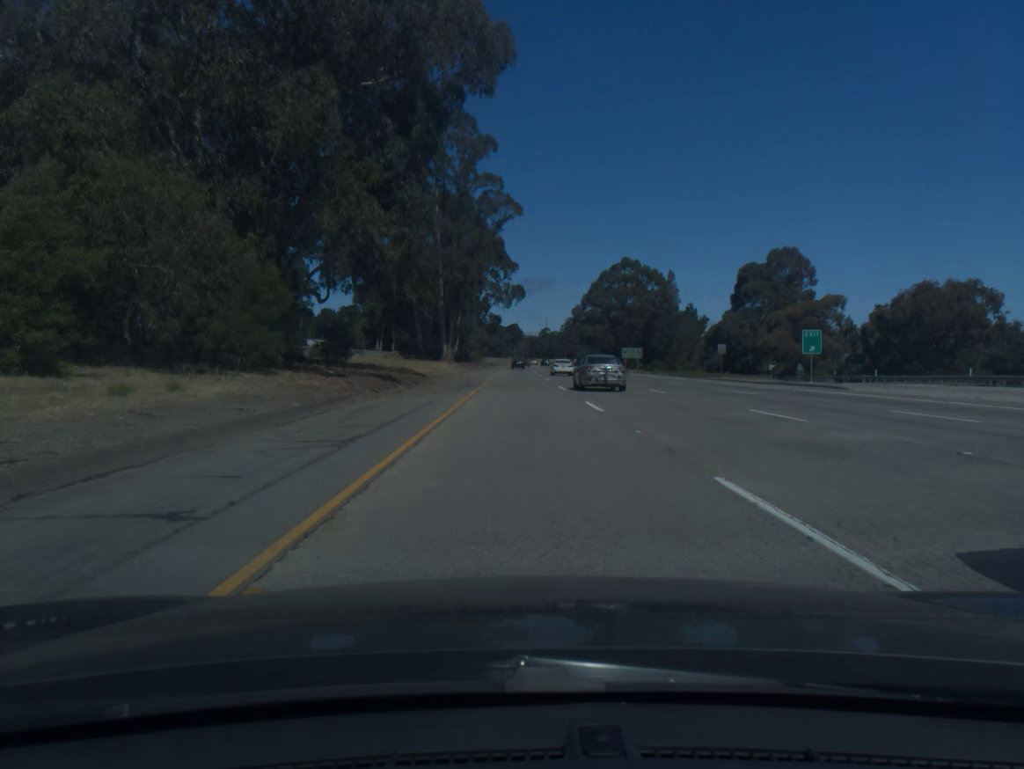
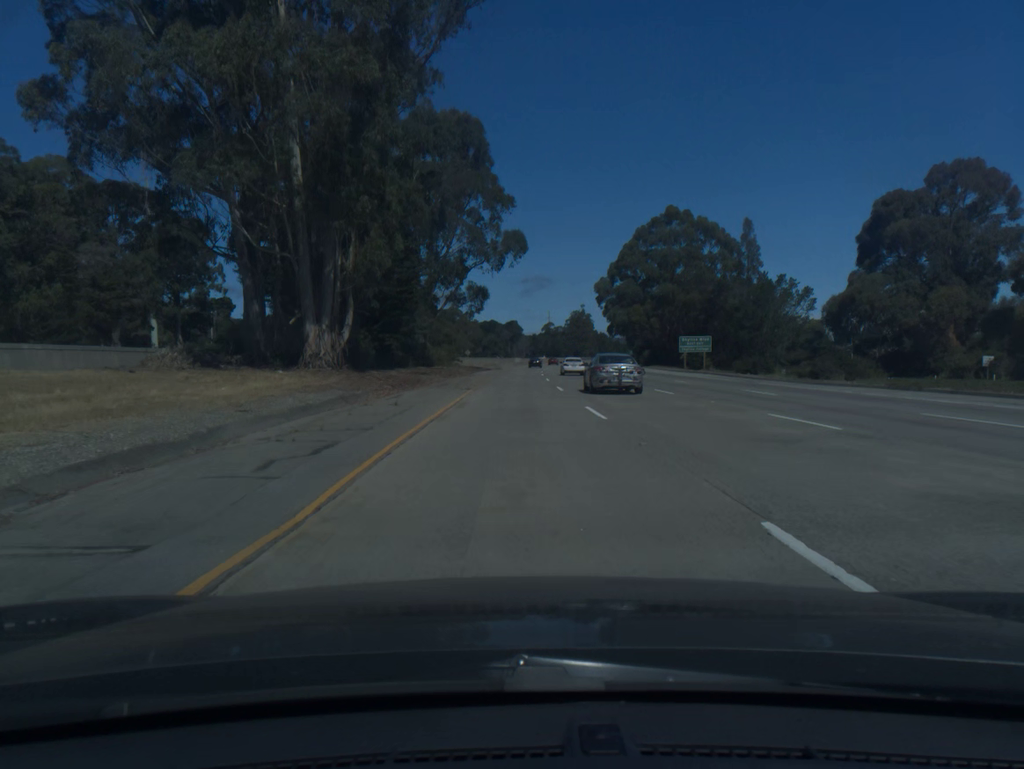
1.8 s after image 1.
(+0.1, +60.8) m; 0°
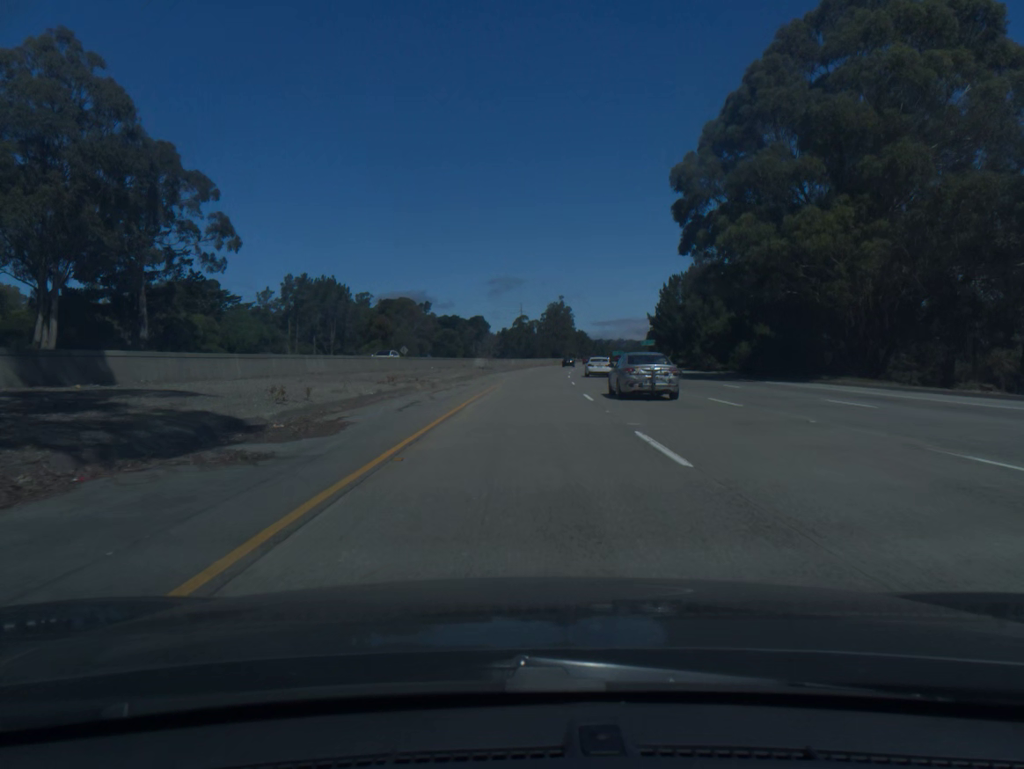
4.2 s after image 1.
(+0.6, +80.6) m; +2°
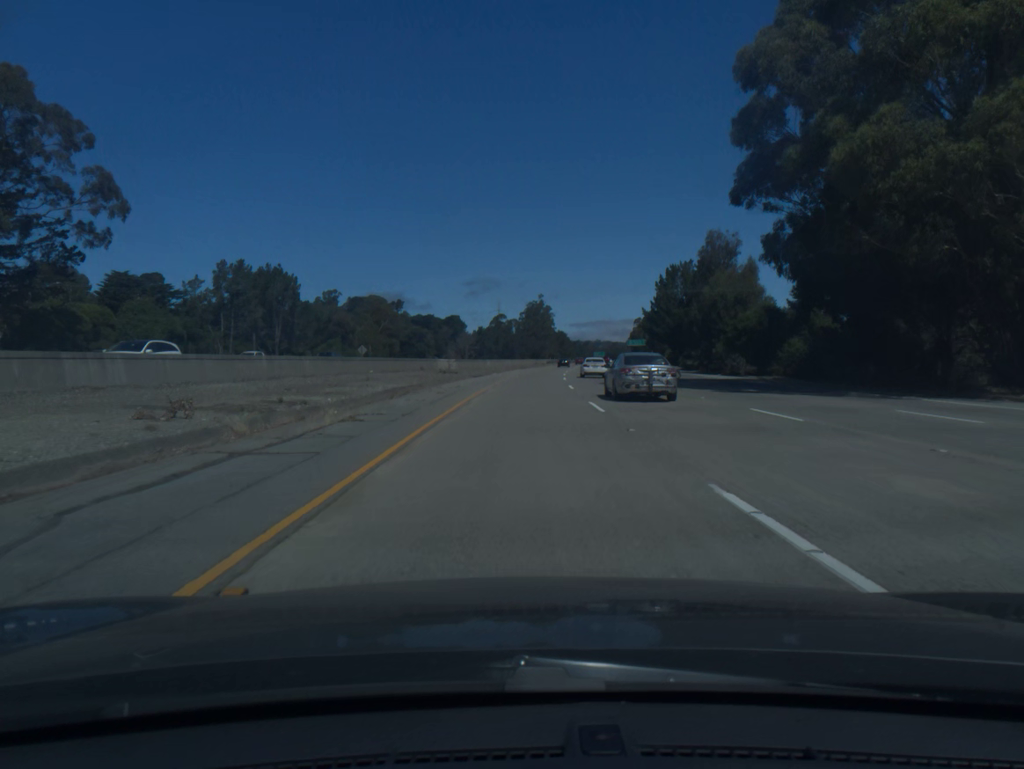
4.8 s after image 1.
(+0.3, +20.1) m; +2°
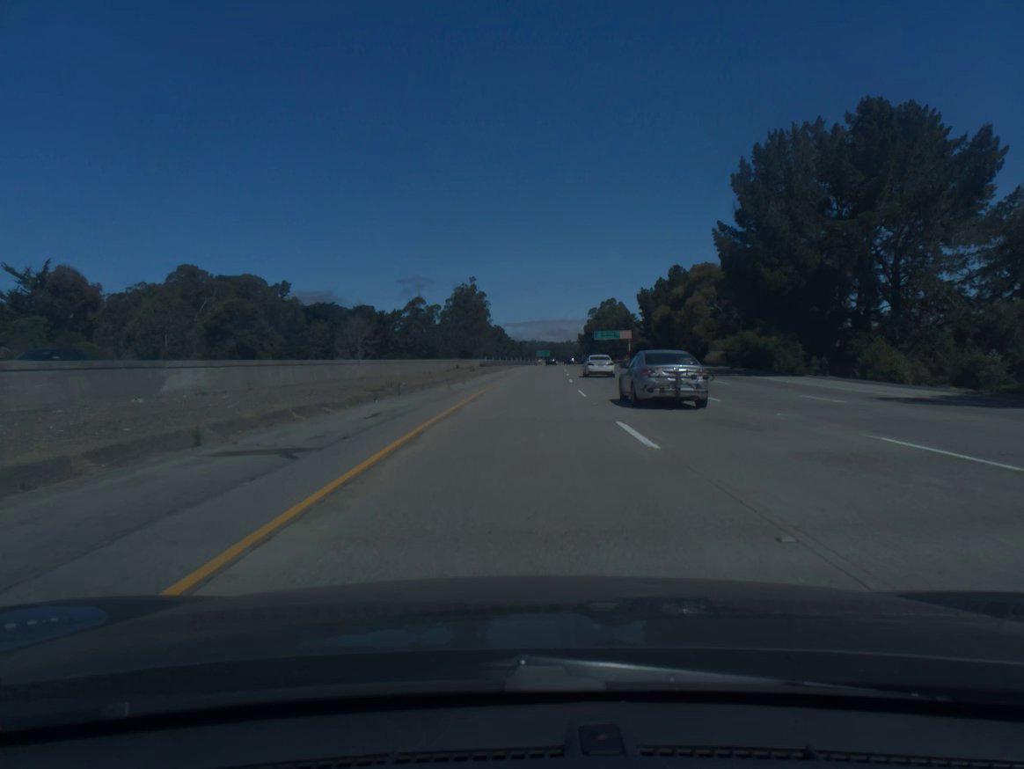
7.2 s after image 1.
(+3.4, +80.7) m; +5°
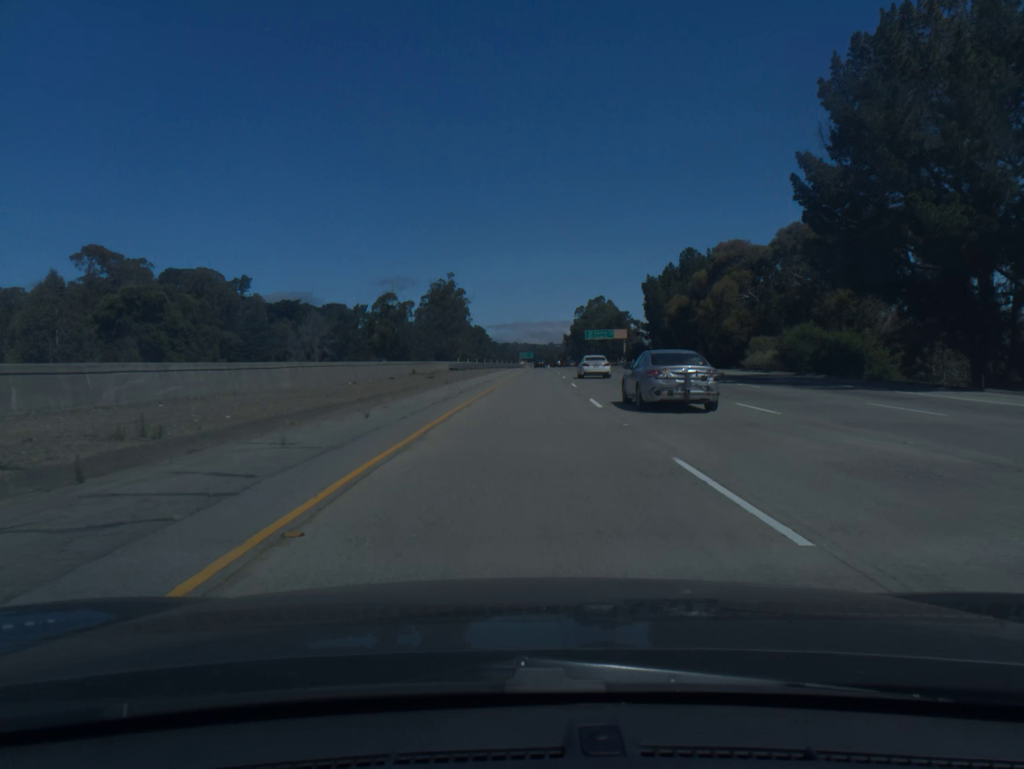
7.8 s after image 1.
(+0.2, +20.2) m; +1°
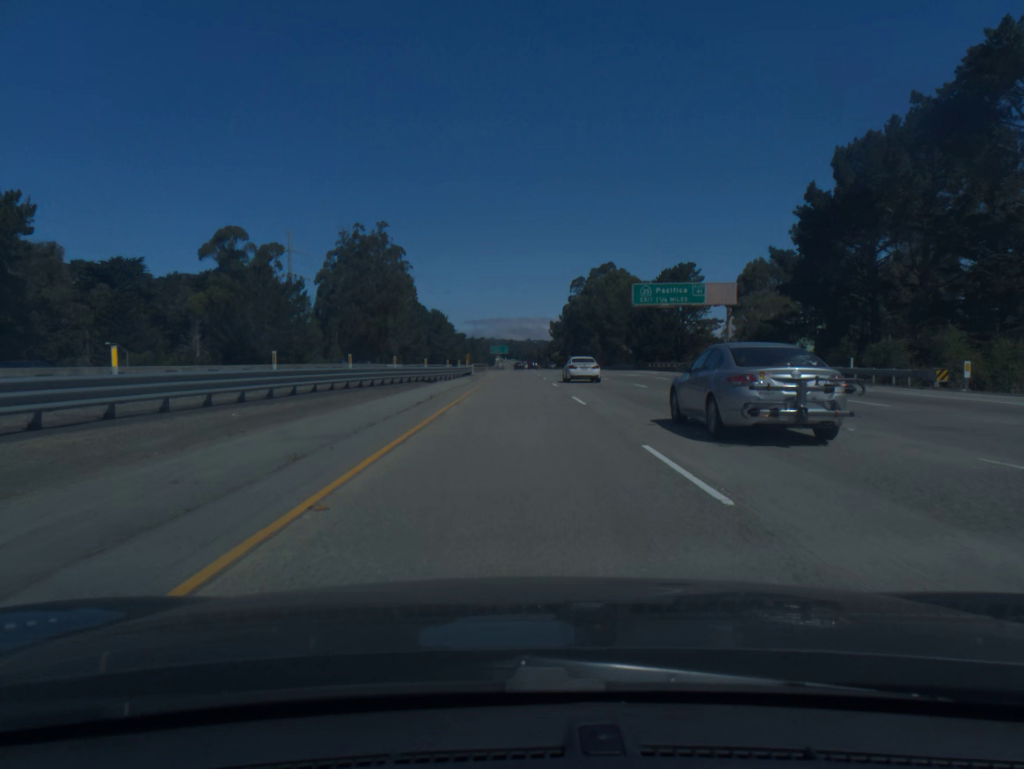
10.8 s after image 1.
(+3.0, +101.1) m; +2°
